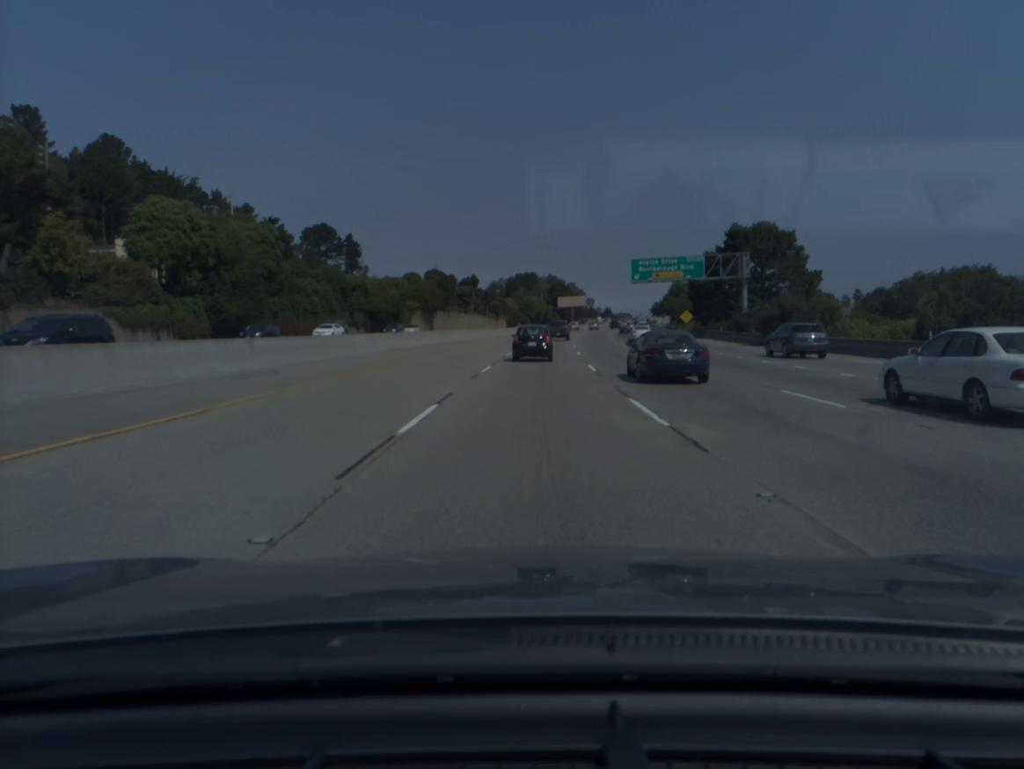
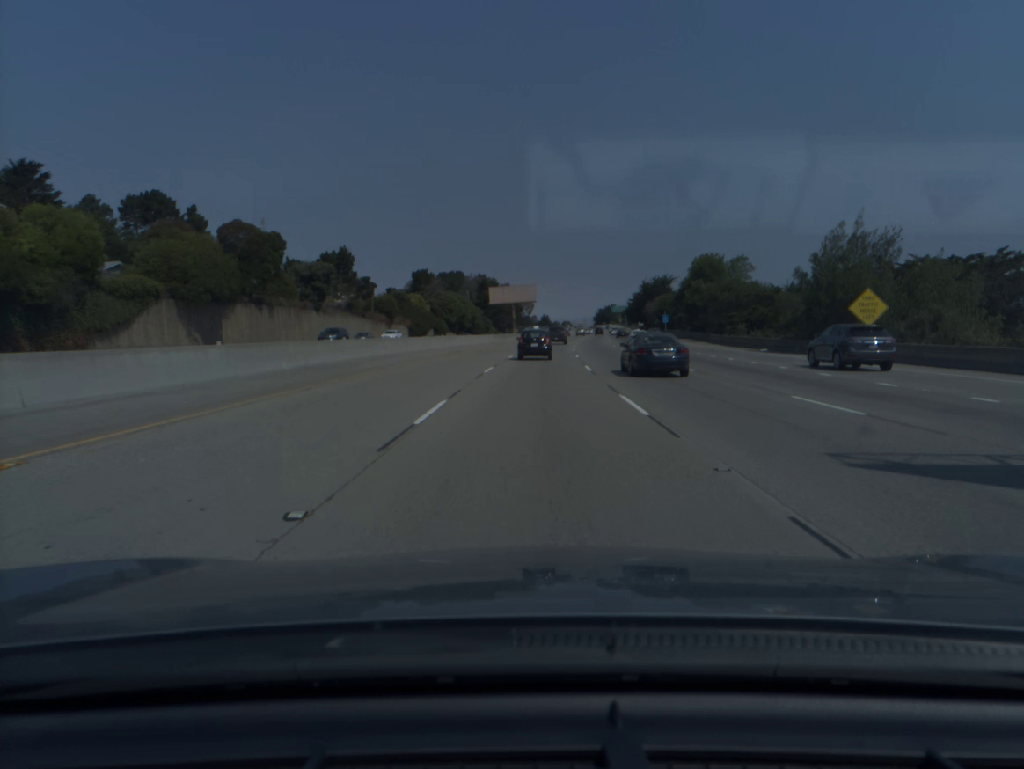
(+3.6, +85.9) m; +5°
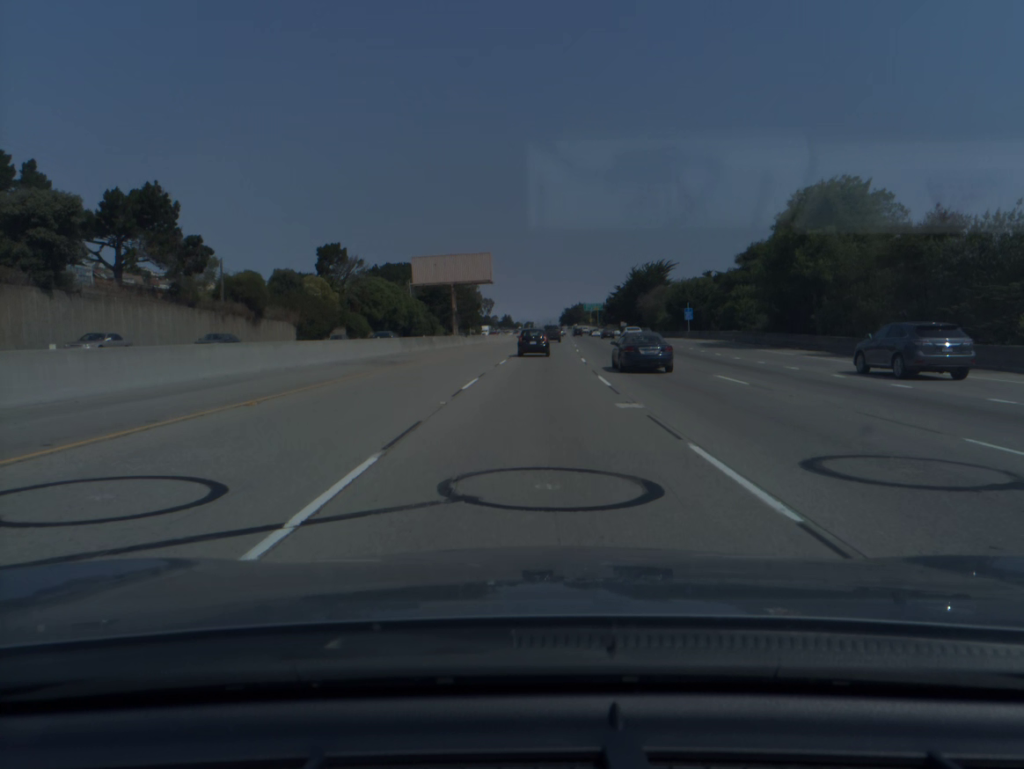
(+1.3, +51.3) m; +3°
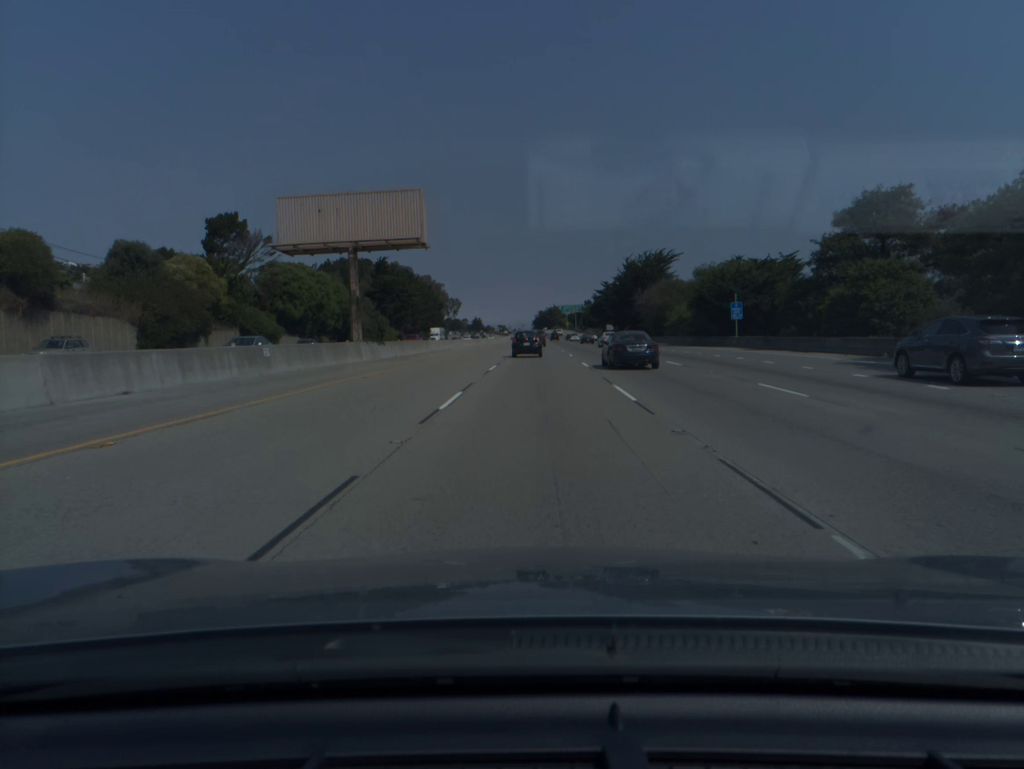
(+0.6, +34.1) m; +2°
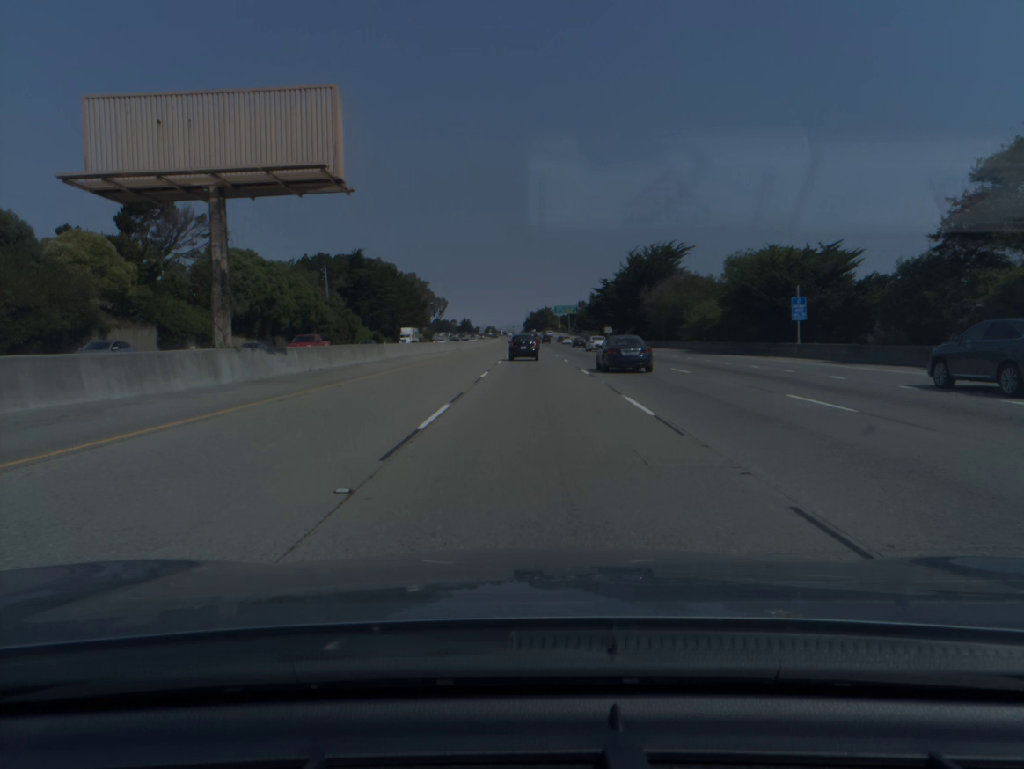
(+0.1, +17.0) m; +1°
